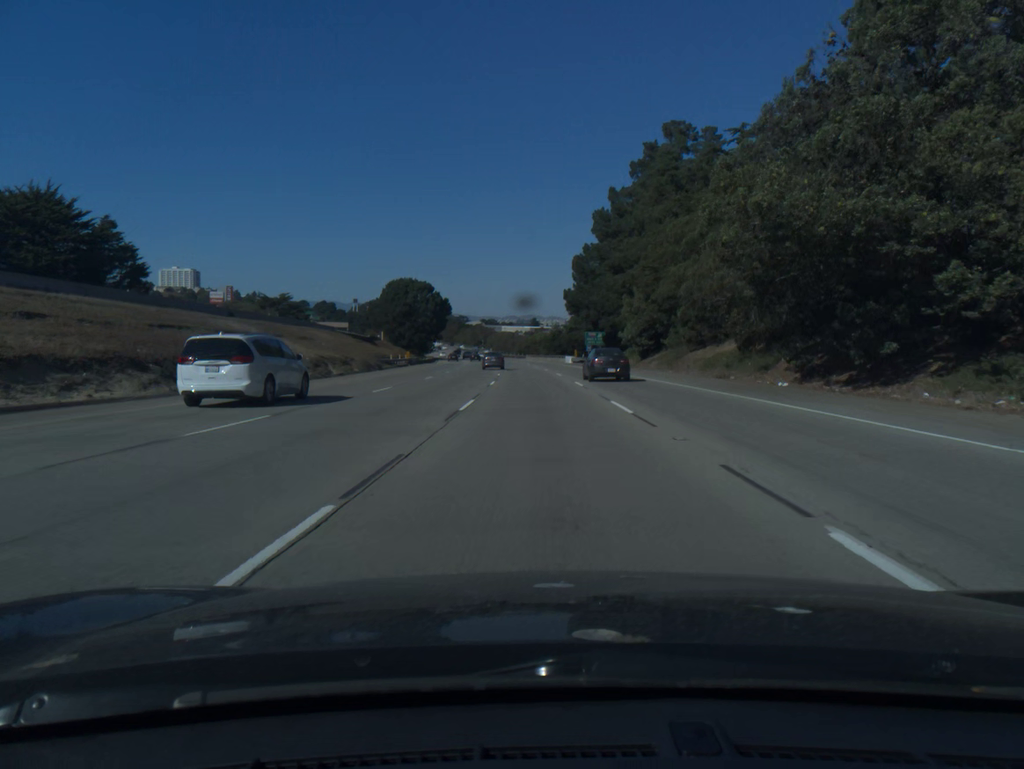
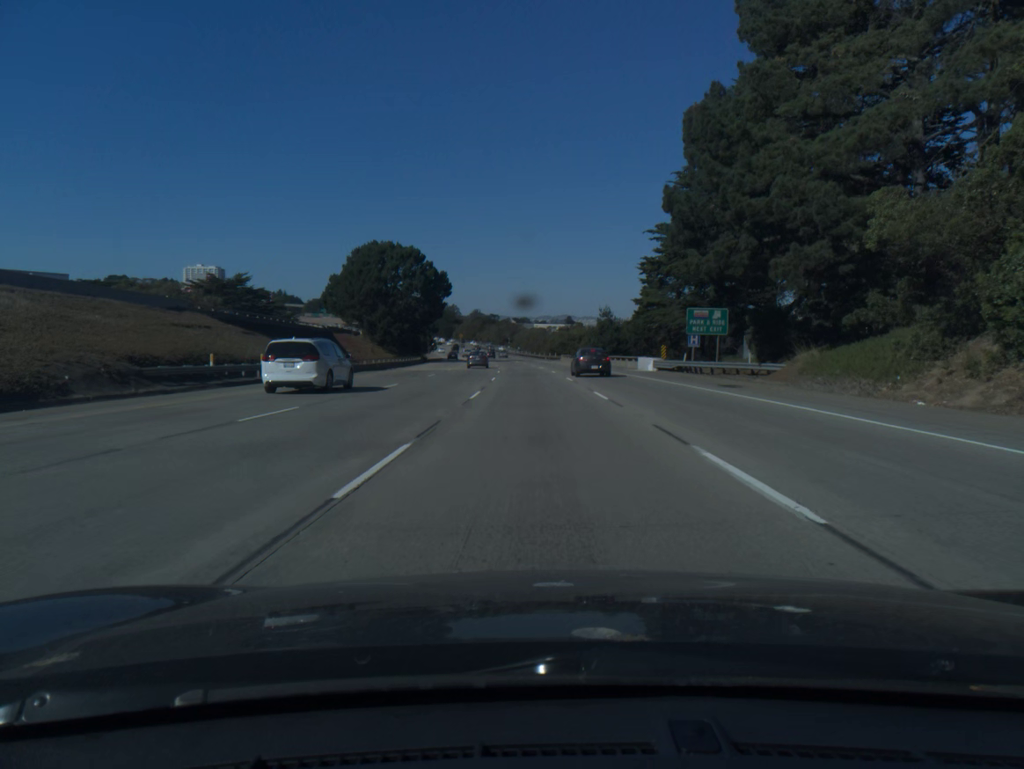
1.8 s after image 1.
(-1.2, +54.2) m; -3°
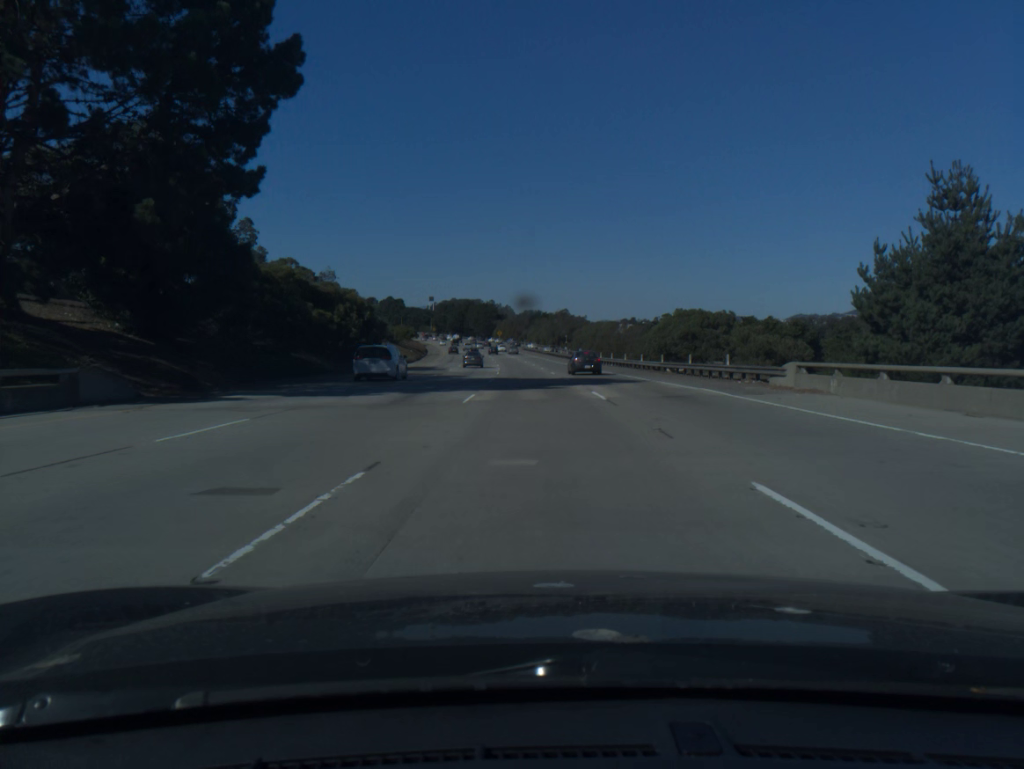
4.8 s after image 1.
(-3.4, +90.1) m; -4°
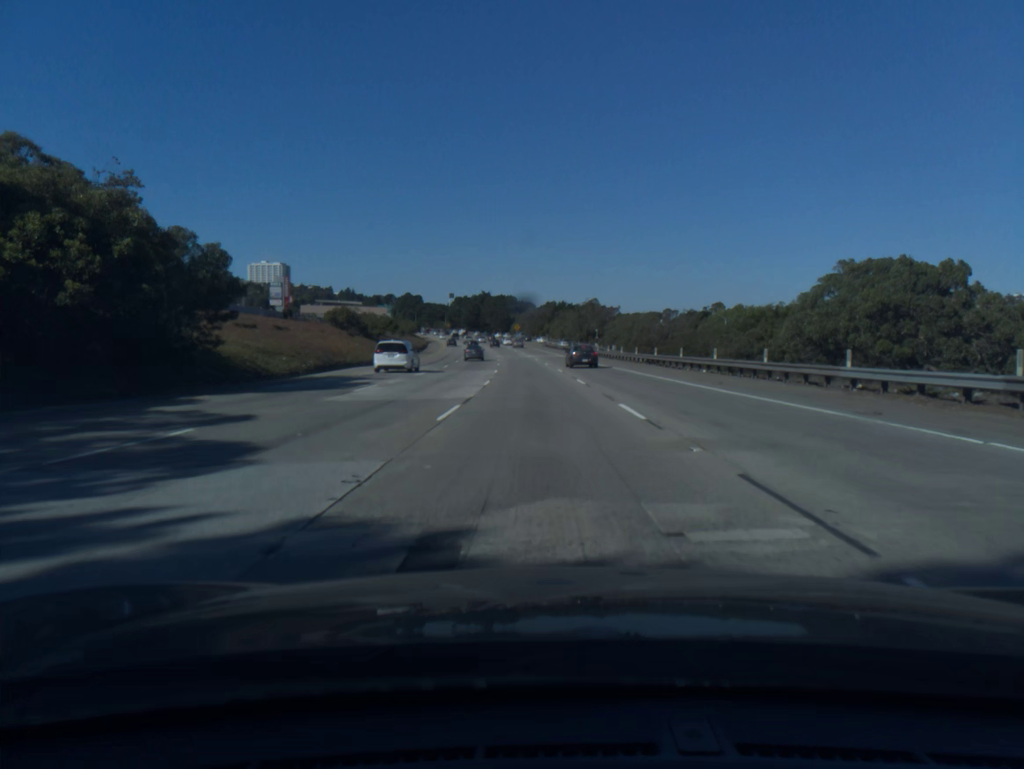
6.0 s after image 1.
(-0.5, +36.1) m; -2°
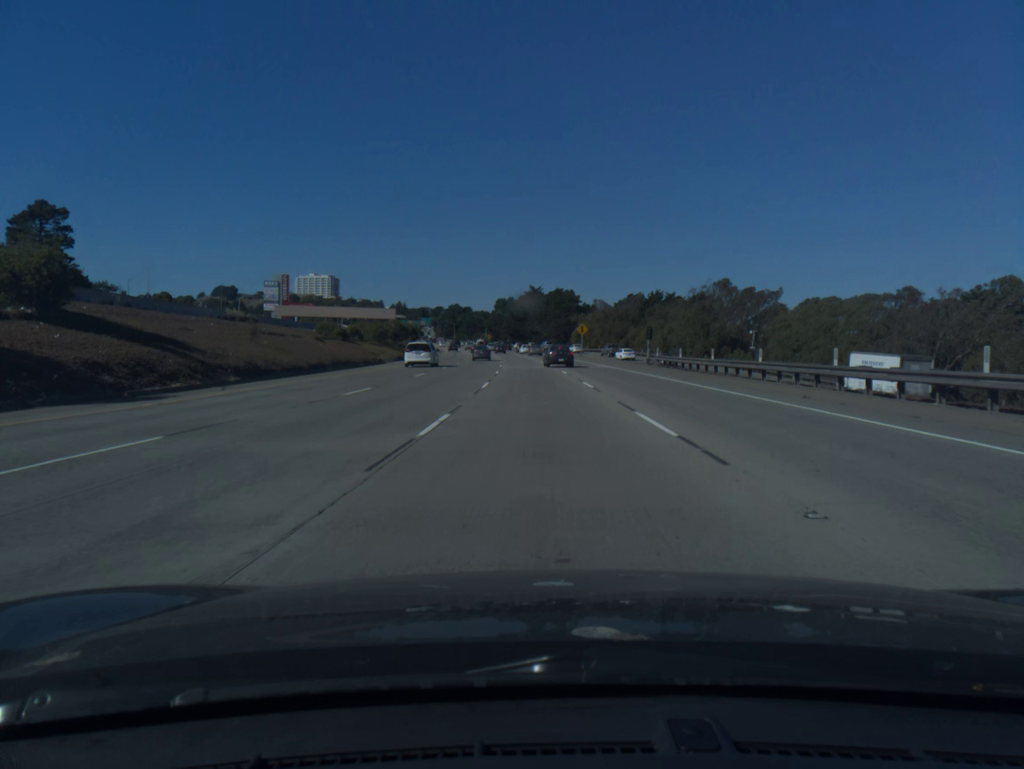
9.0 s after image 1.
(-3.3, +89.6) m; -4°
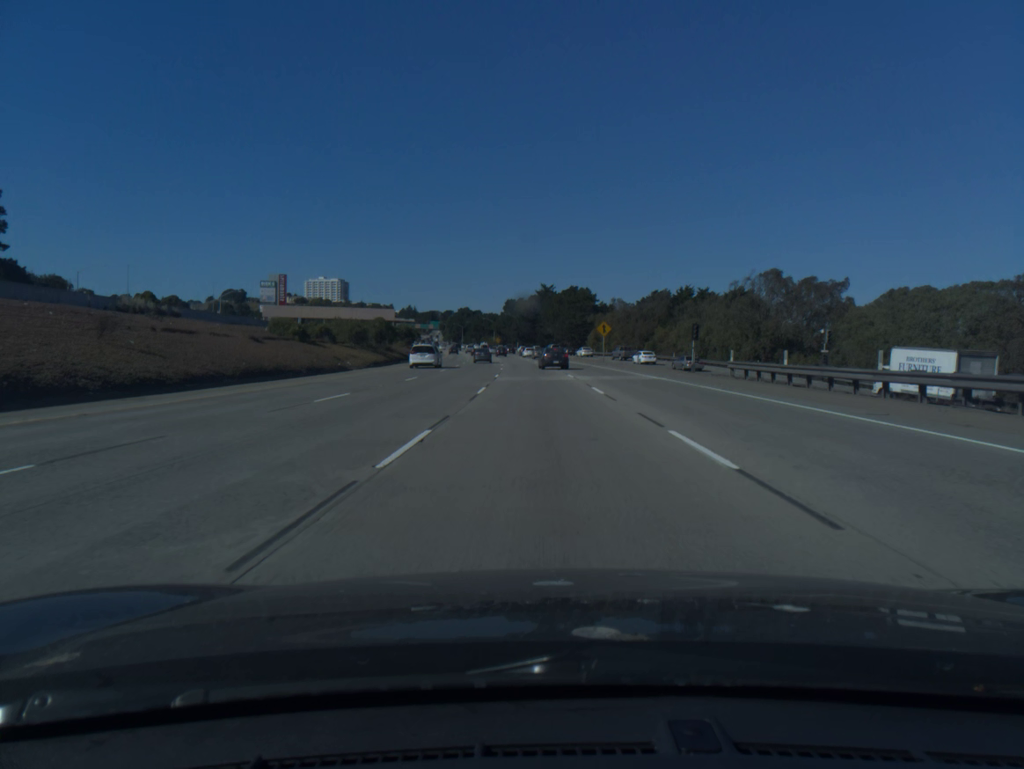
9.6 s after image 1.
(-0.1, +17.9) m; -1°
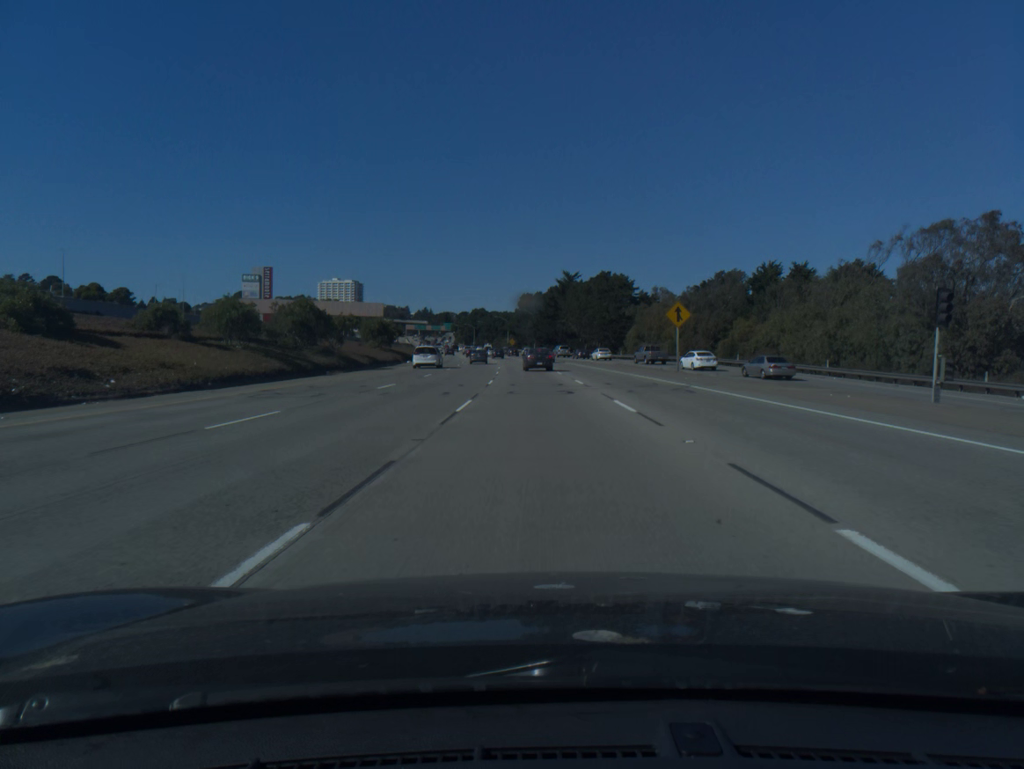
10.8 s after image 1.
(-0.5, +35.6) m; -1°
